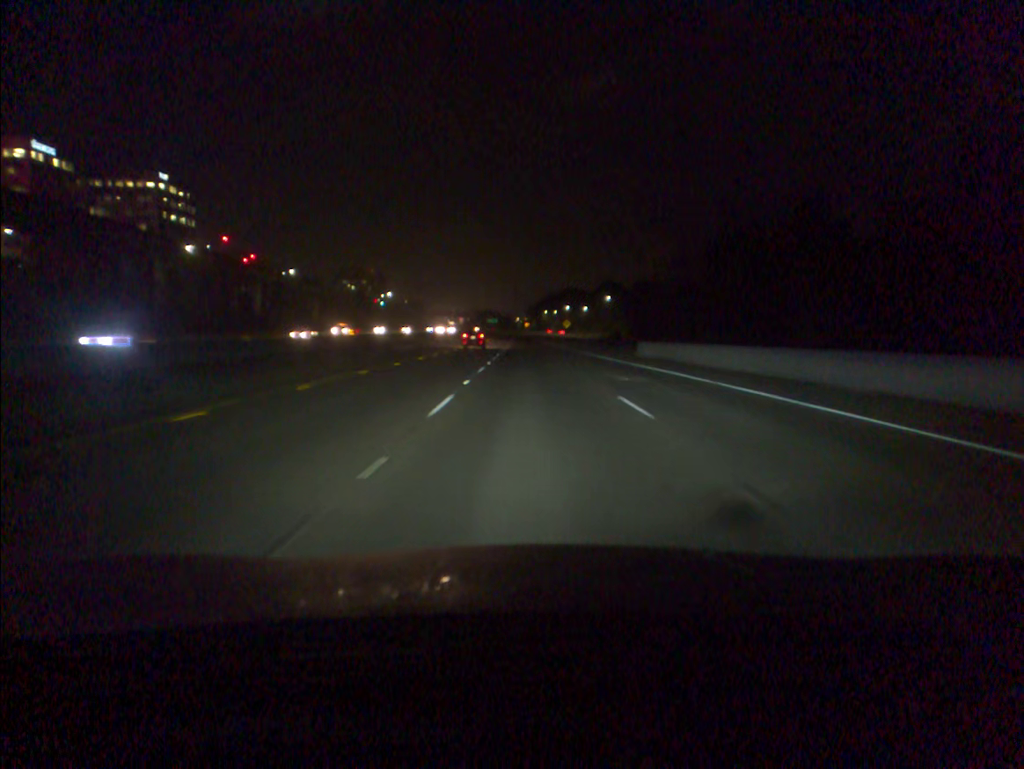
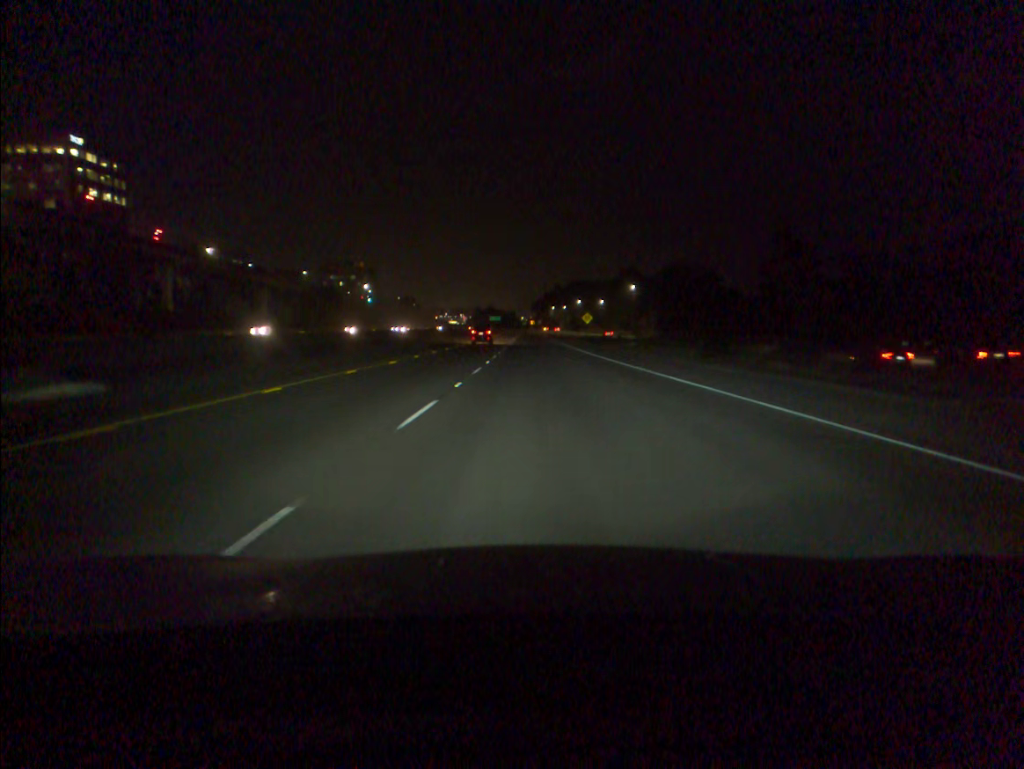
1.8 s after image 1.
(-0.2, +45.8) m; 0°
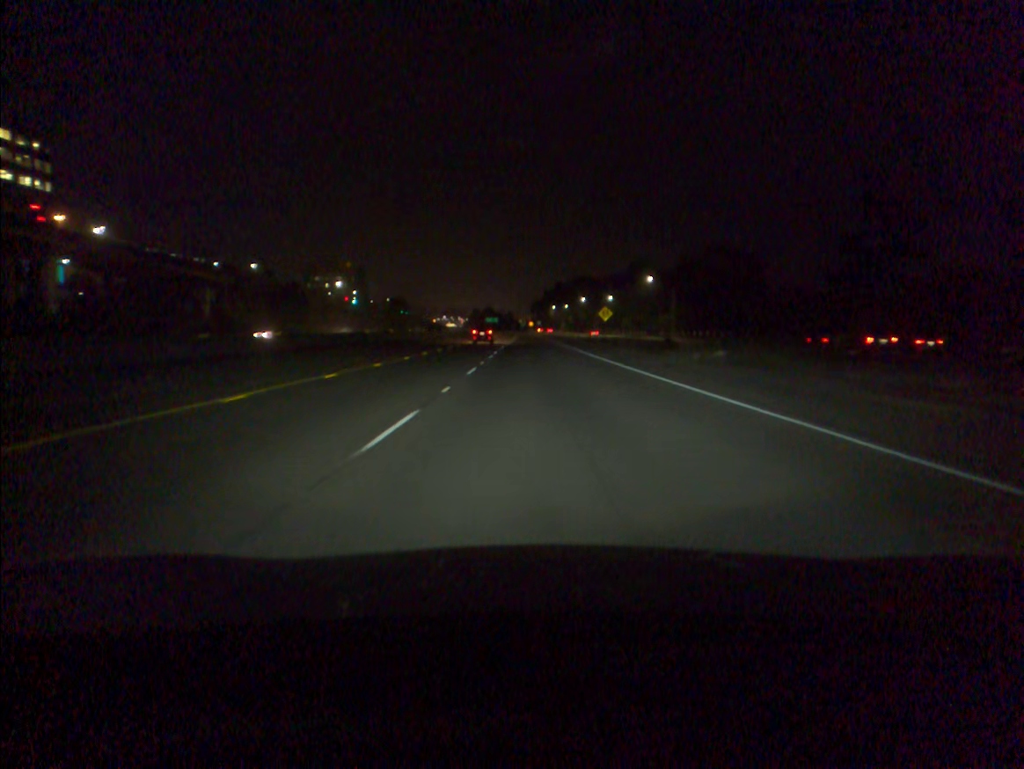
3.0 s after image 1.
(0.0, +31.4) m; 0°
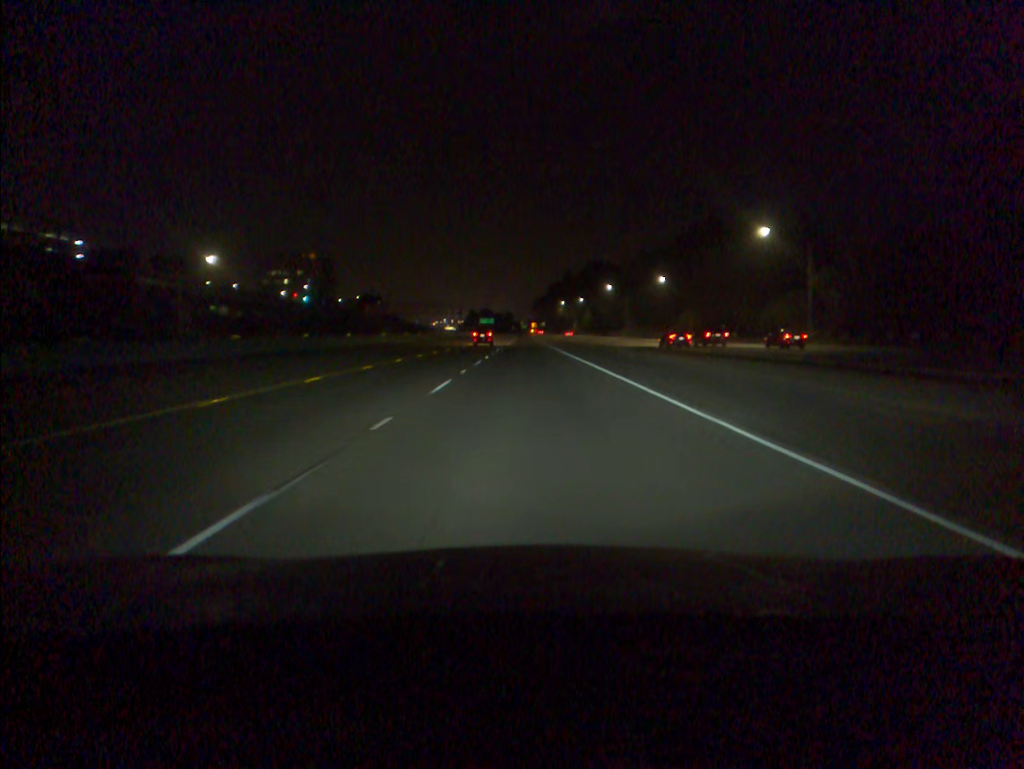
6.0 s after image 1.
(-0.1, +80.4) m; 0°
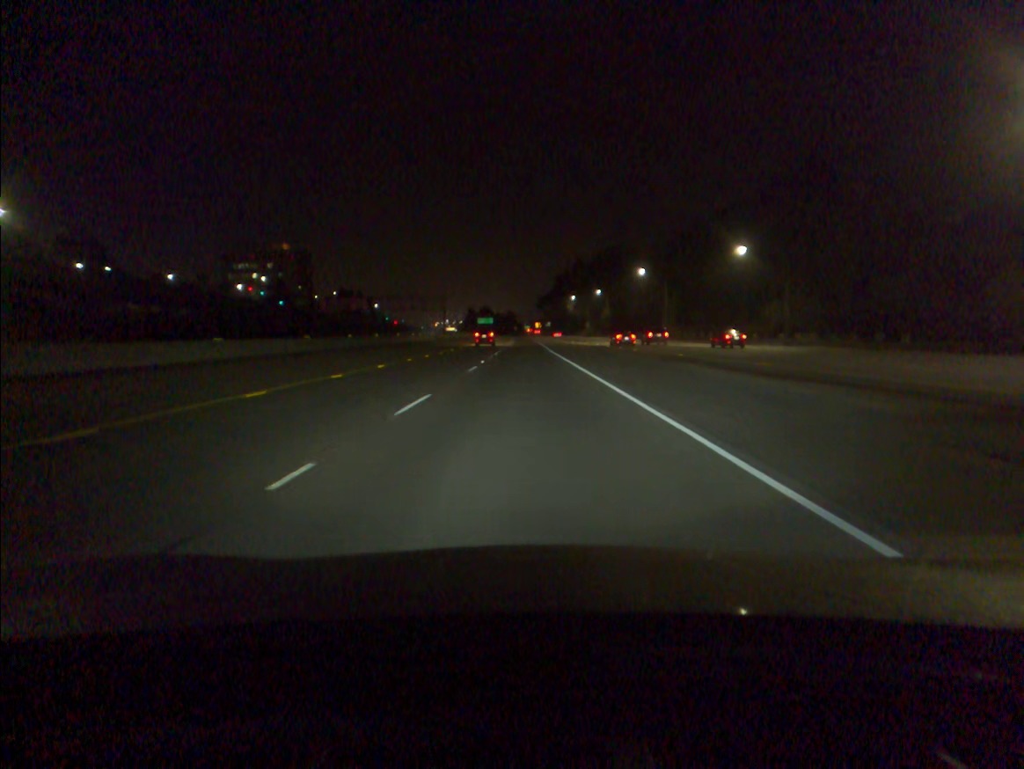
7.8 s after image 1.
(-0.1, +48.2) m; 0°
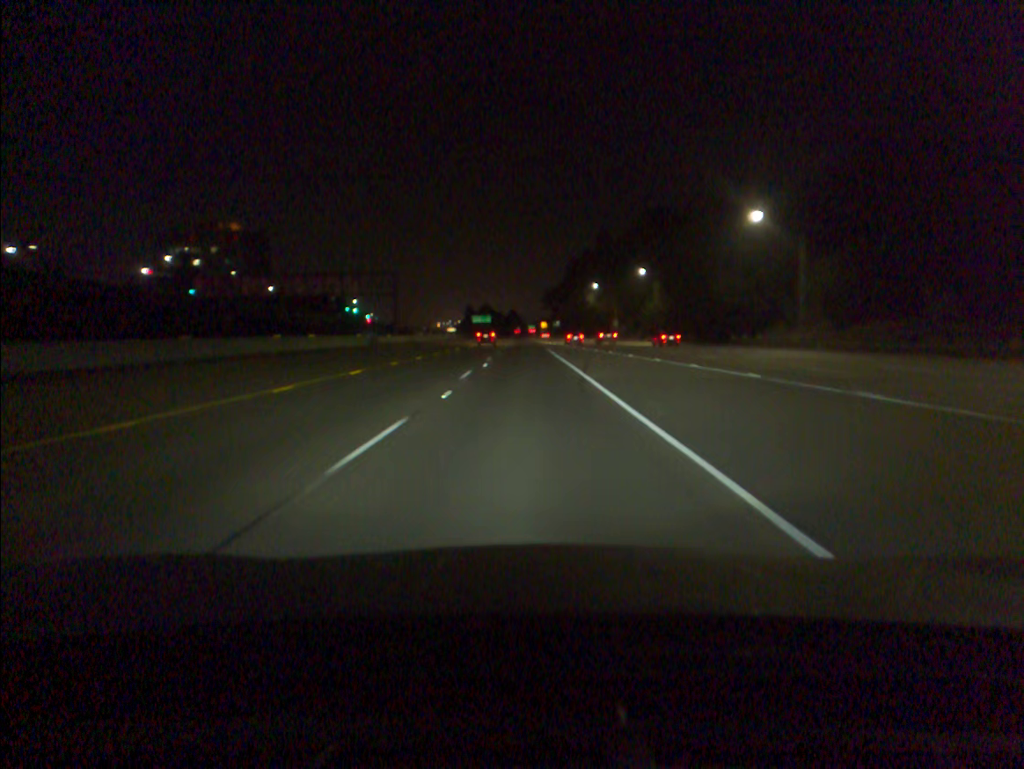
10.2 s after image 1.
(-0.3, +64.7) m; 0°
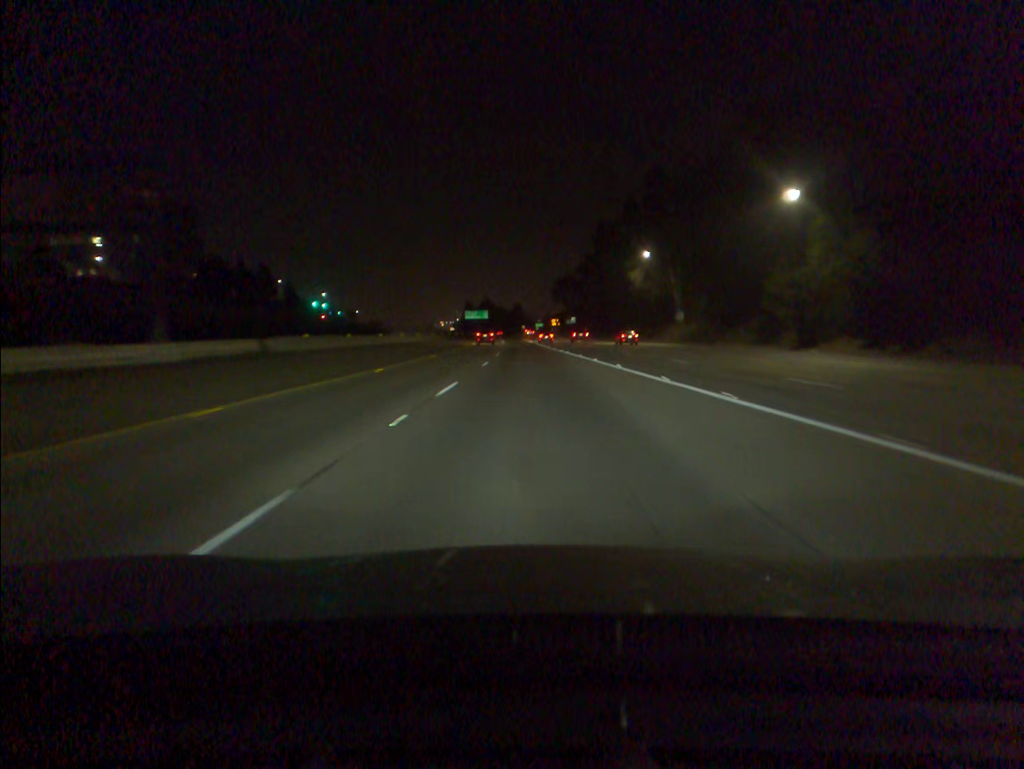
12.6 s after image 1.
(-0.2, +64.8) m; -1°
